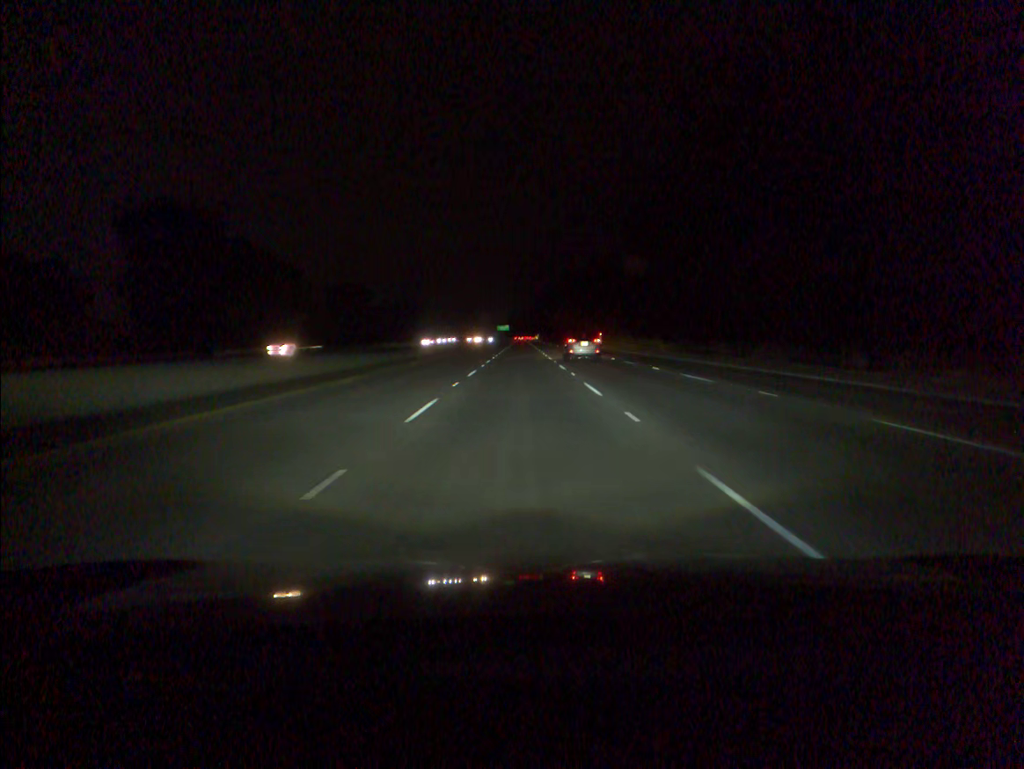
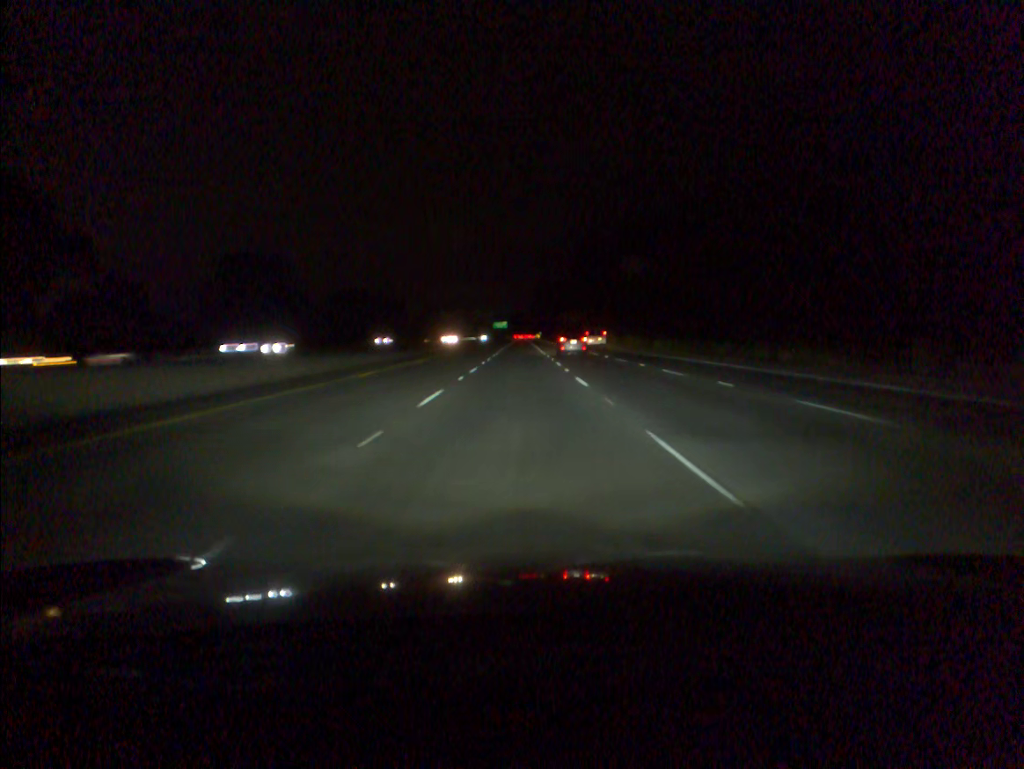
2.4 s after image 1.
(+0.1, +70.0) m; 0°
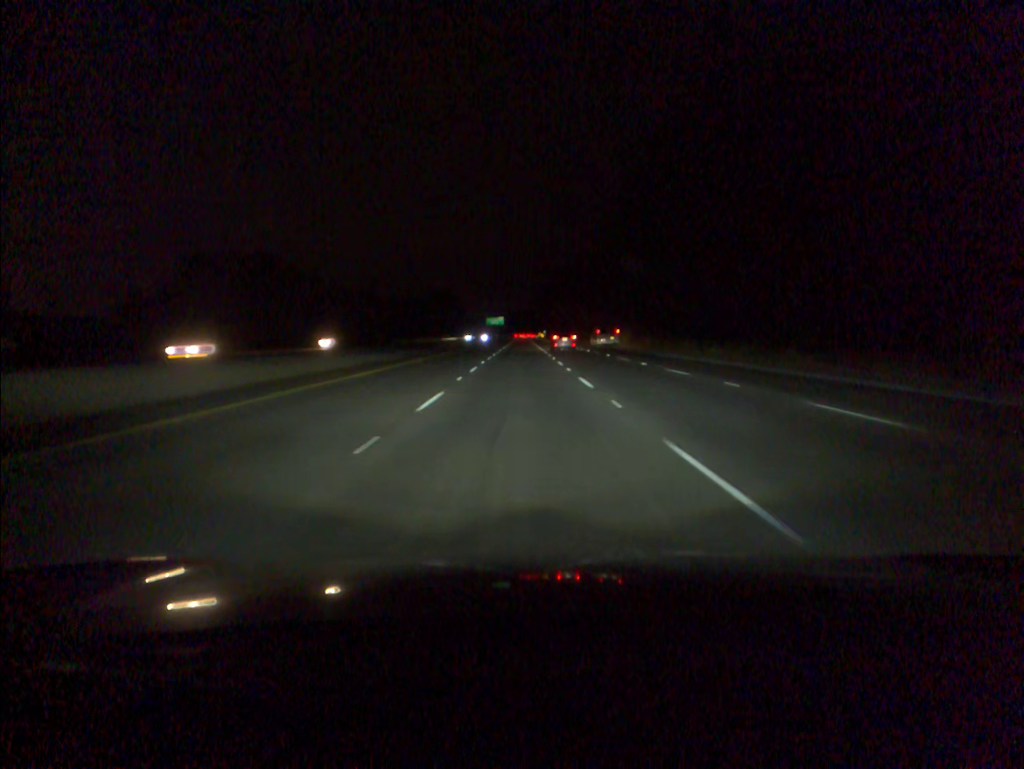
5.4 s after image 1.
(-0.1, +88.1) m; 0°
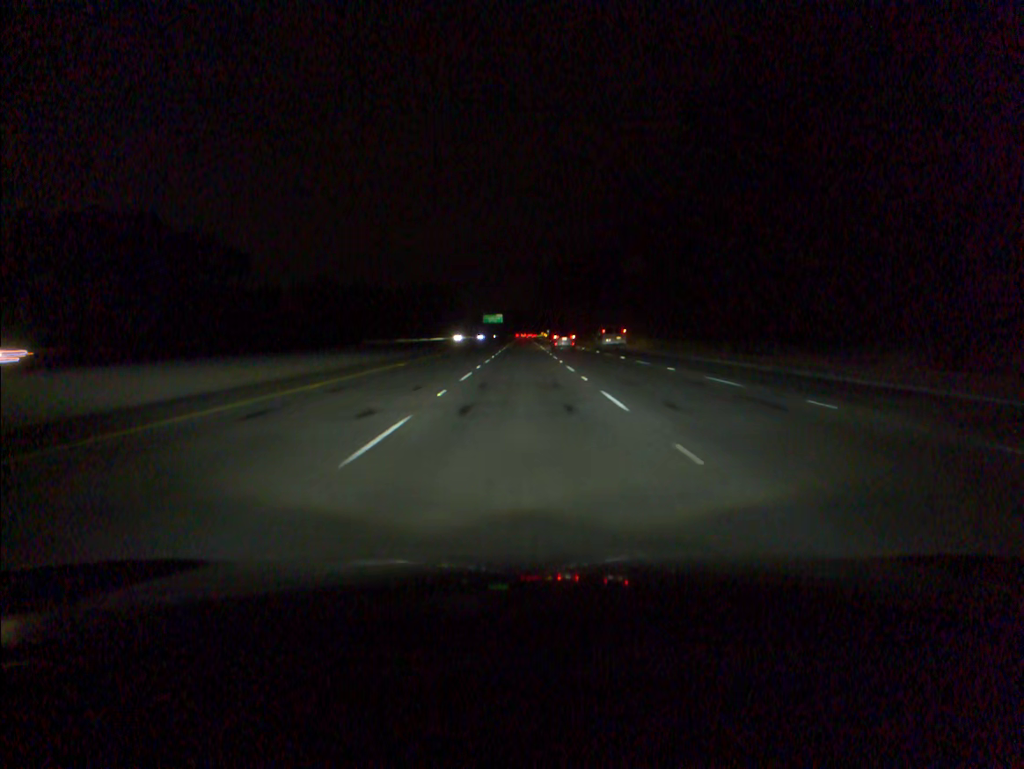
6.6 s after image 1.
(0.0, +35.2) m; 0°
